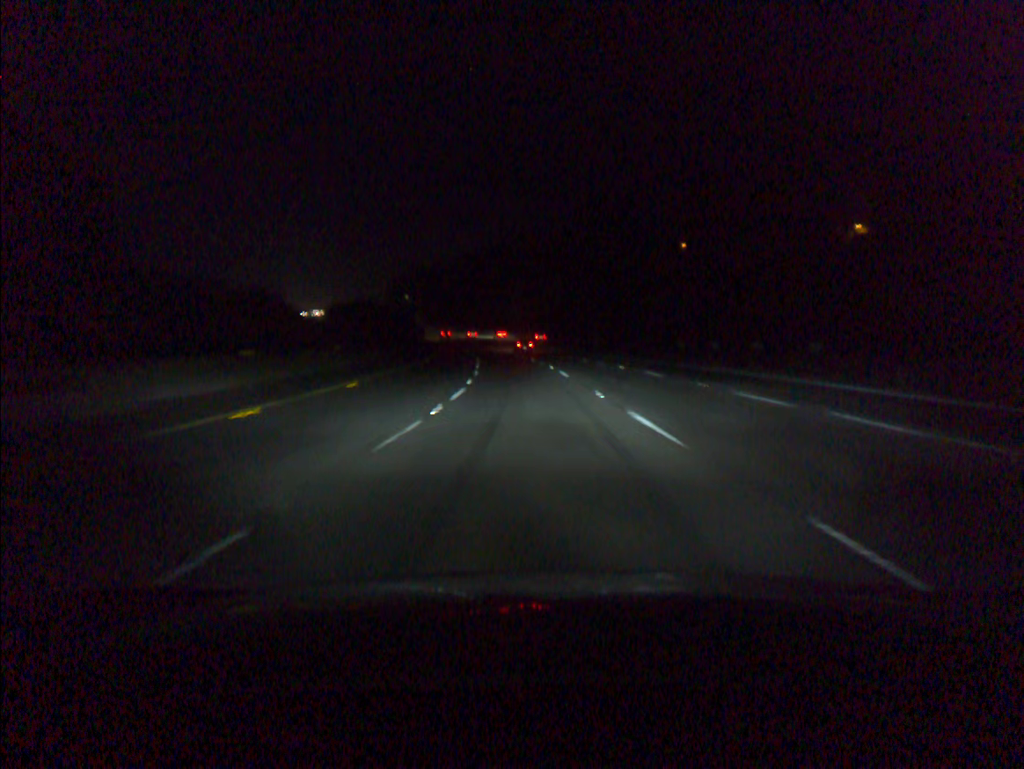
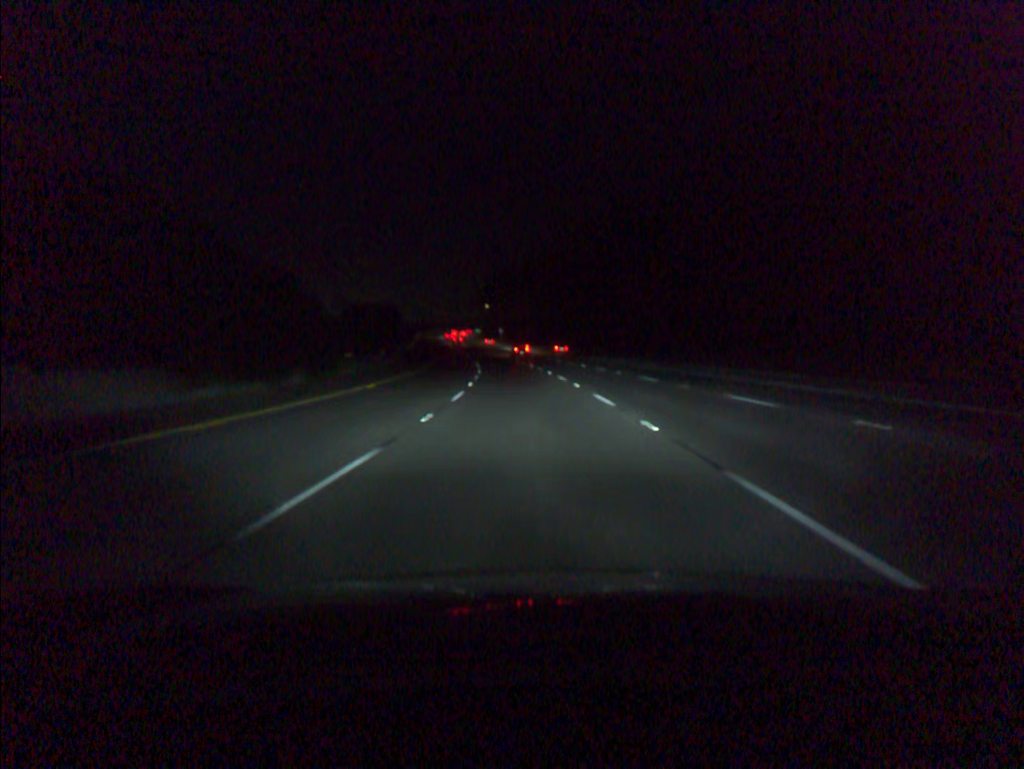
(-5.8, +84.9) m; -8°
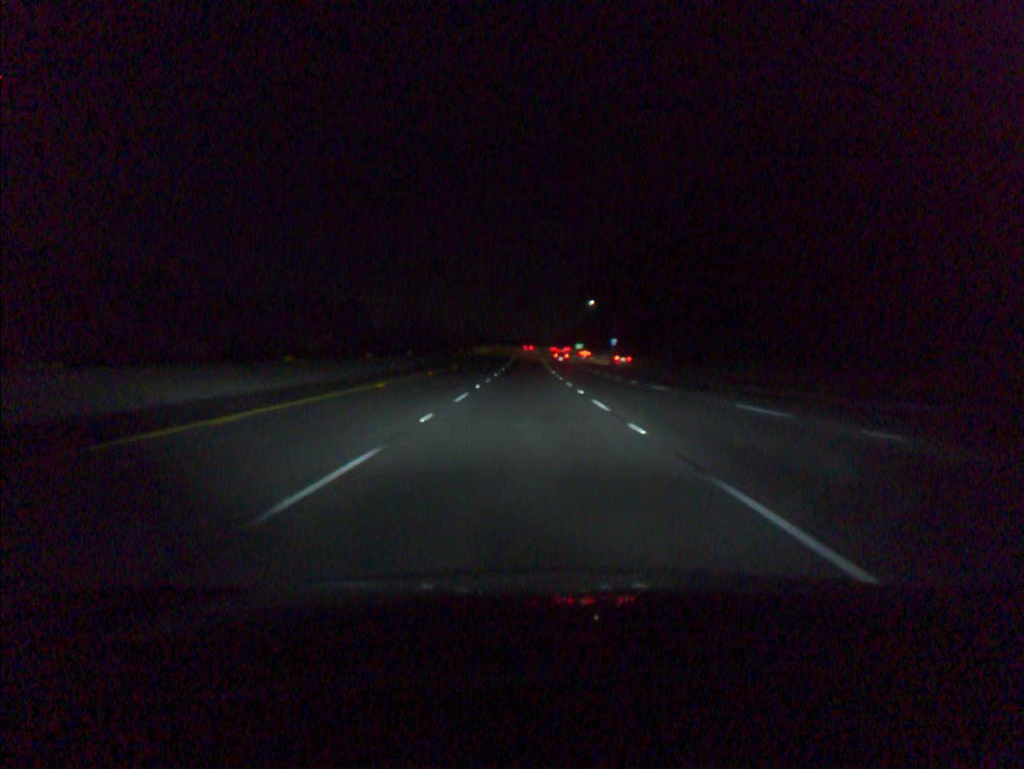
(-5.8, +86.8) m; -8°
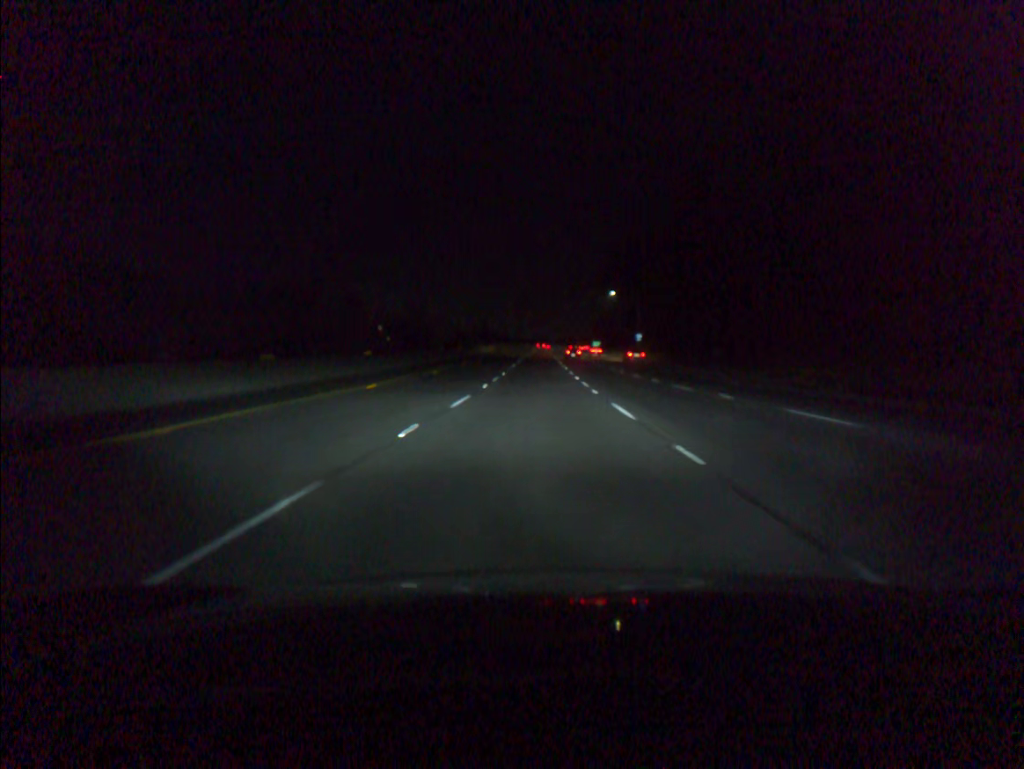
(-0.2, +17.9) m; -1°
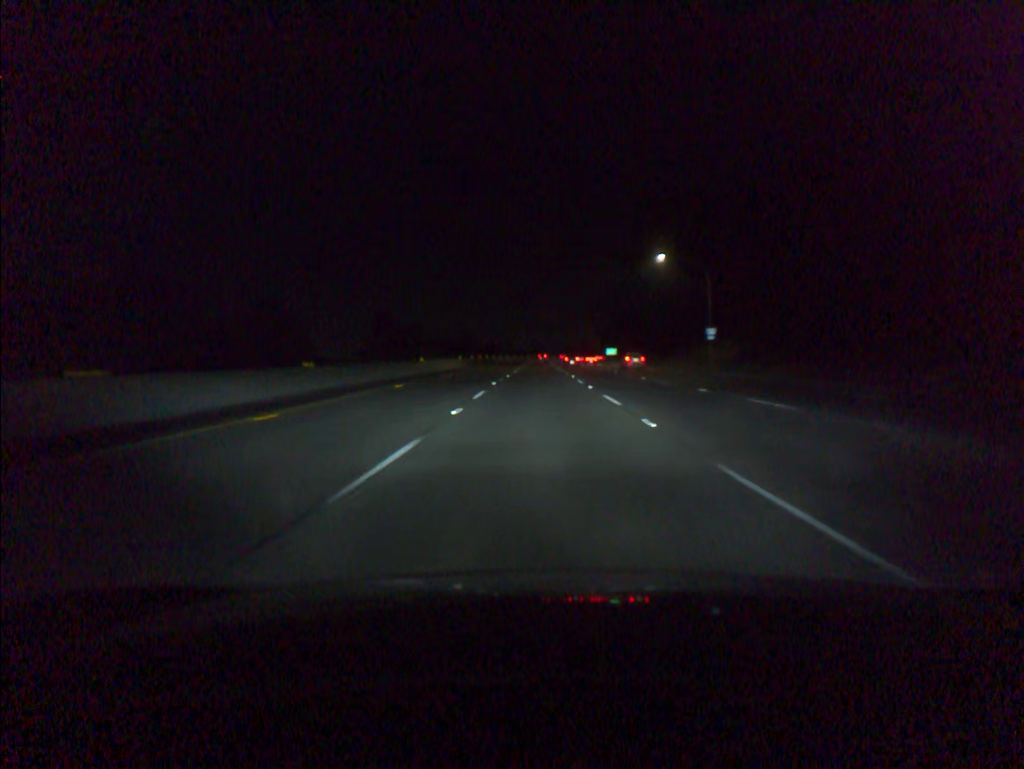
(-0.1, +54.1) m; 0°
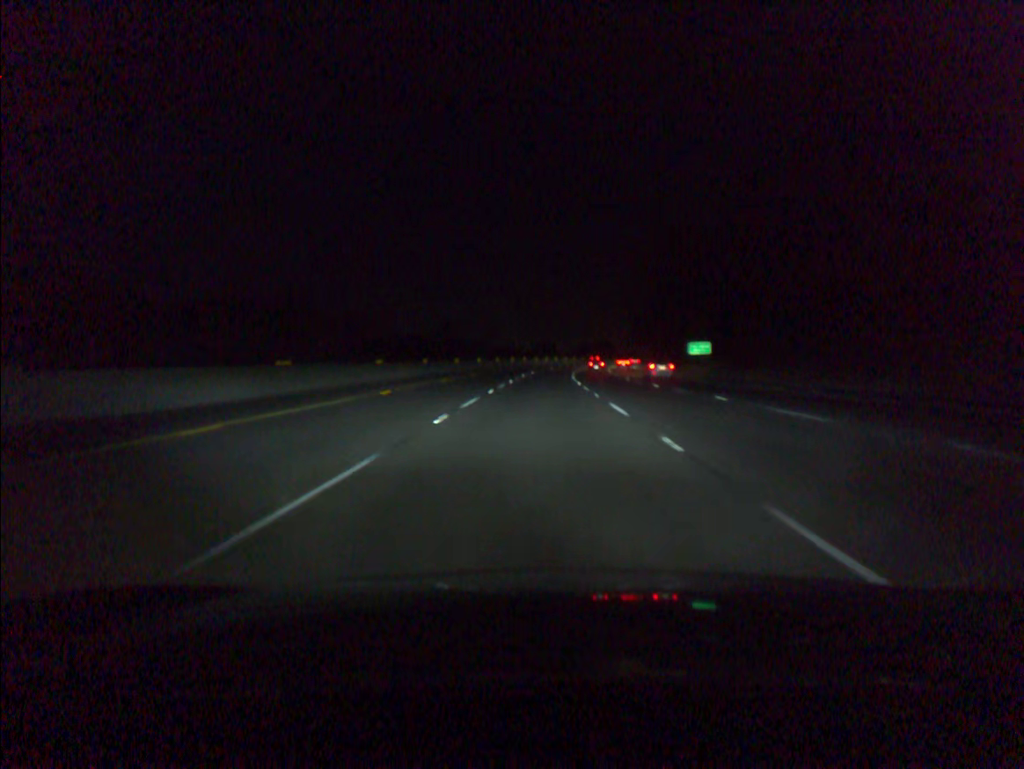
(0.0, +90.2) m; 0°
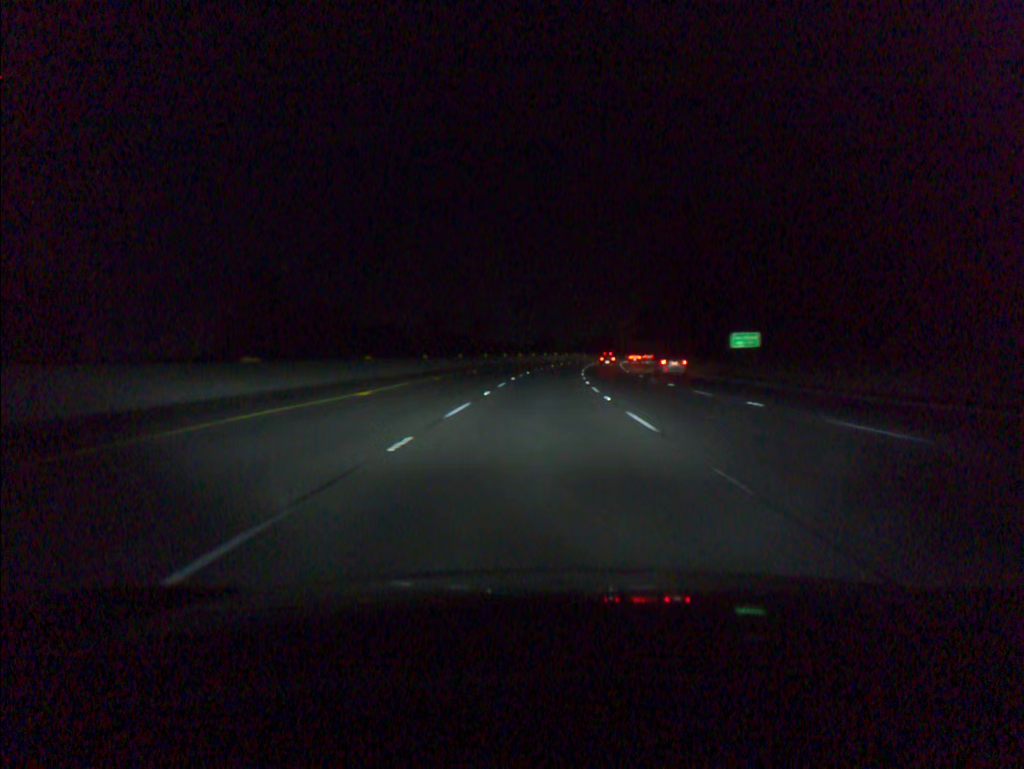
(0.0, +18.2) m; 0°
